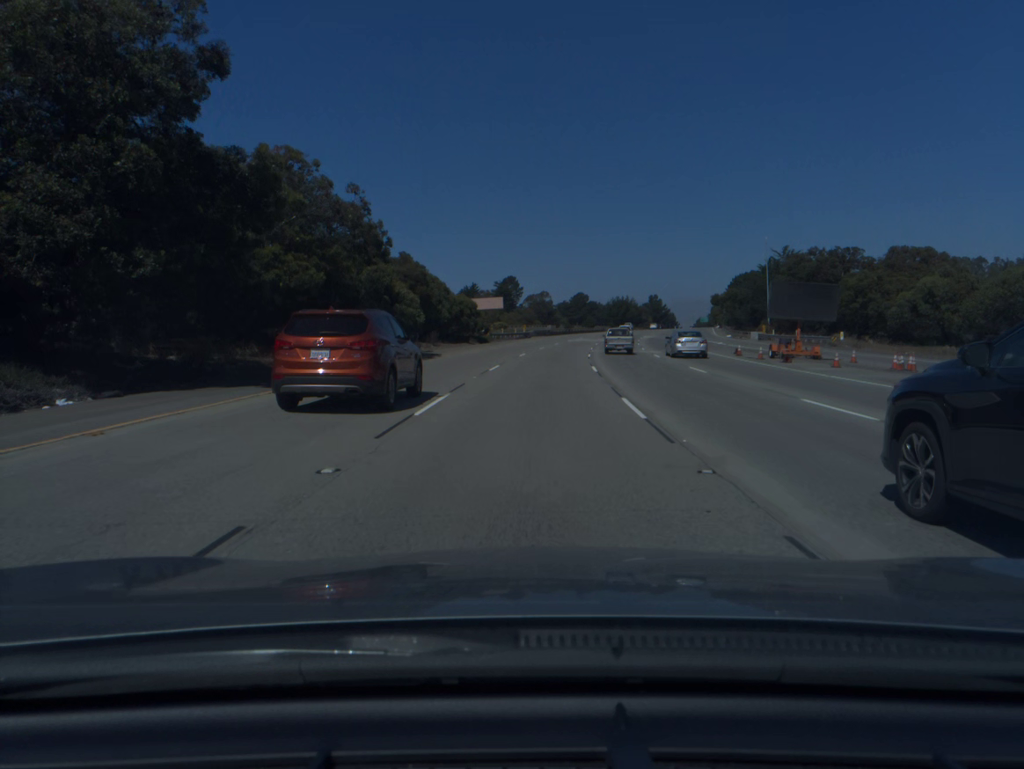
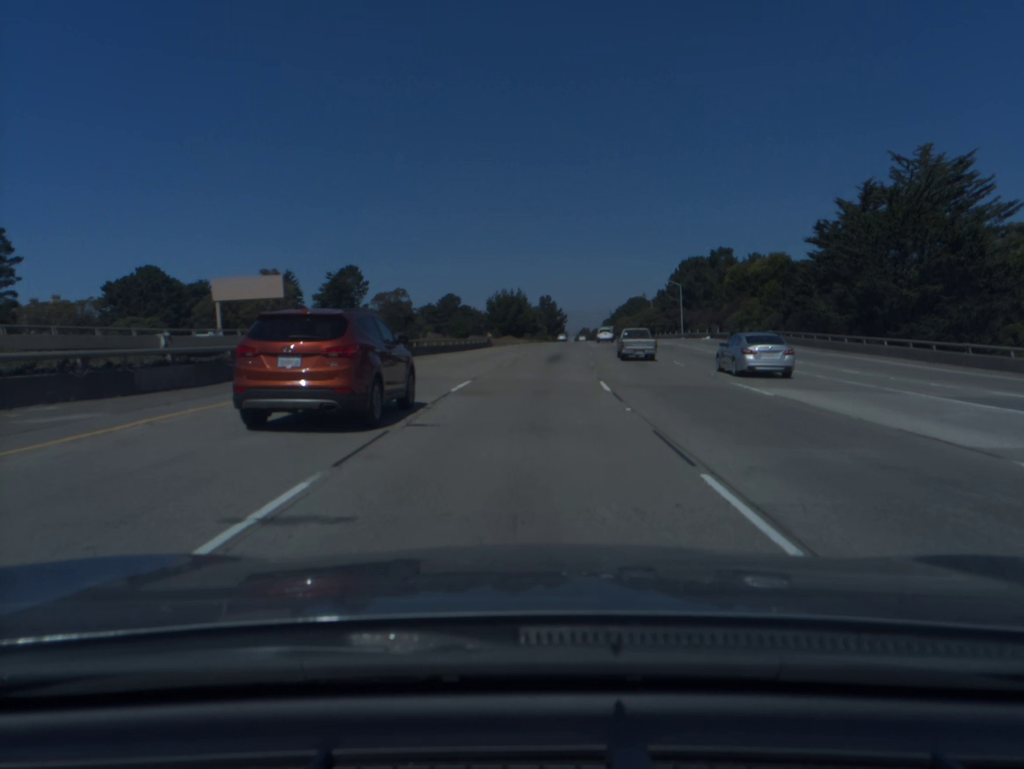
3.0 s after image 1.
(+7.6, +95.9) m; +9°
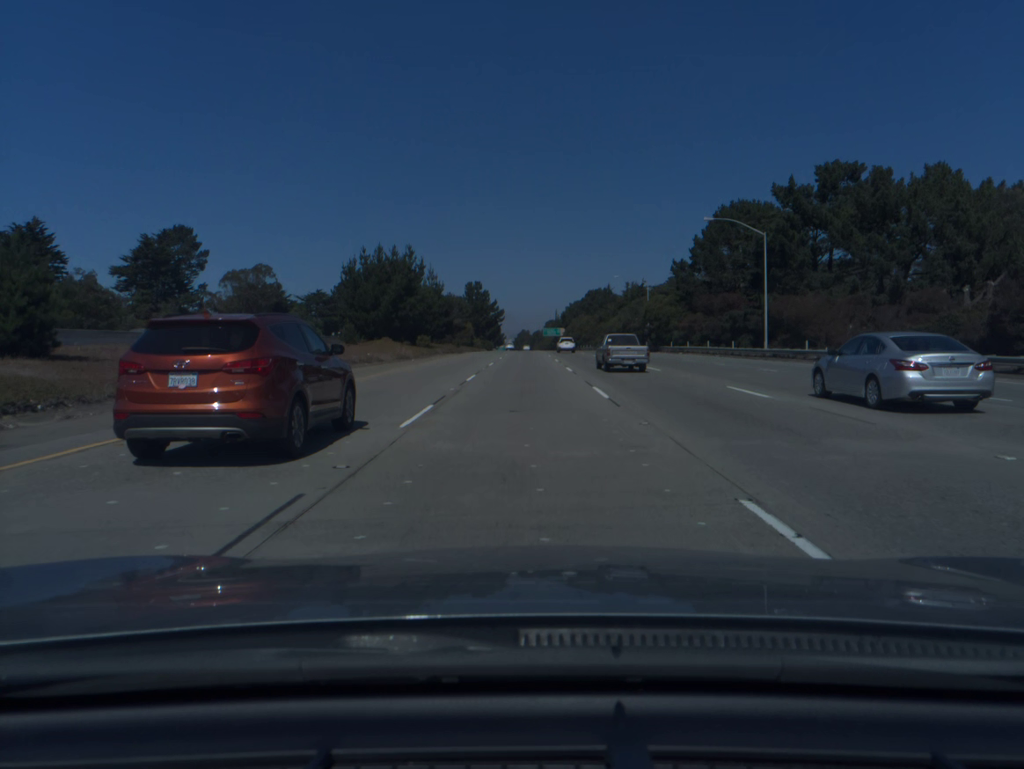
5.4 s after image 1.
(+3.9, +77.1) m; +5°
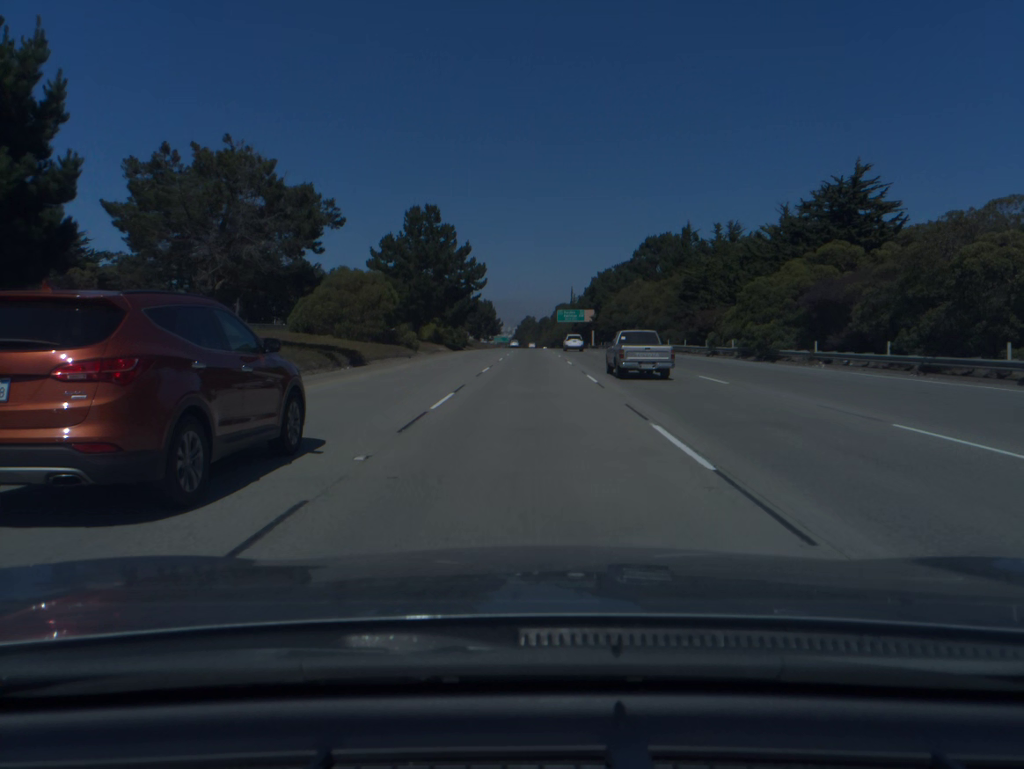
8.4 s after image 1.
(-0.5, +97.2) m; 0°
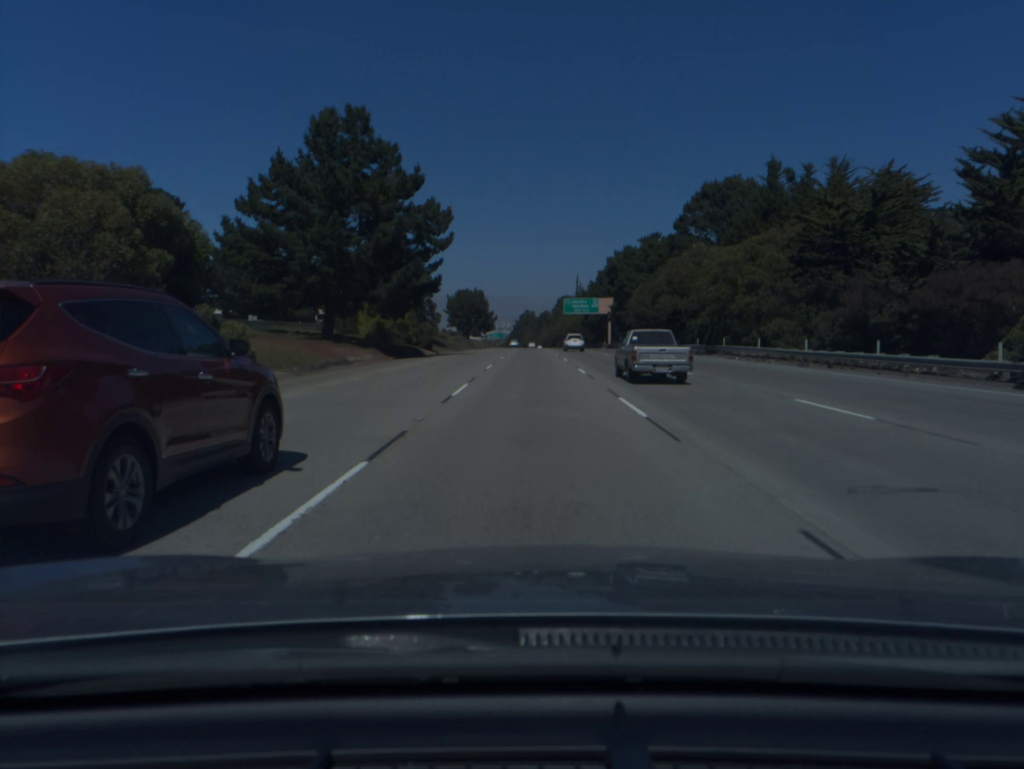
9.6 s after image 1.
(0.0, +39.0) m; 0°
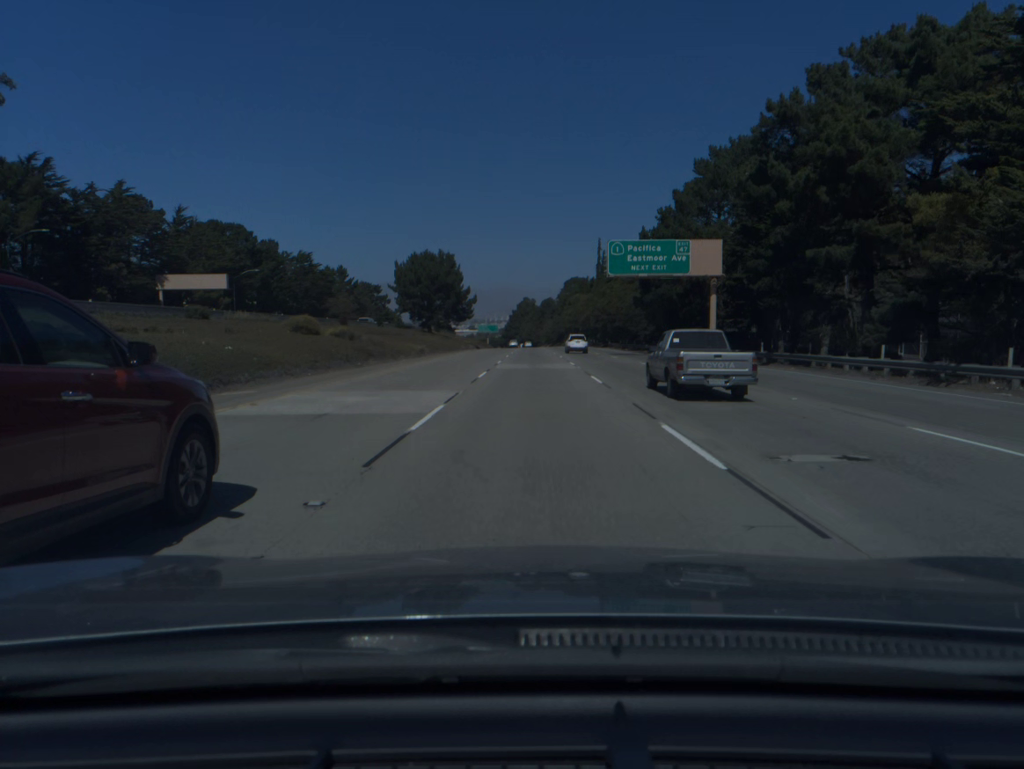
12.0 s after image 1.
(-0.1, +77.9) m; 0°
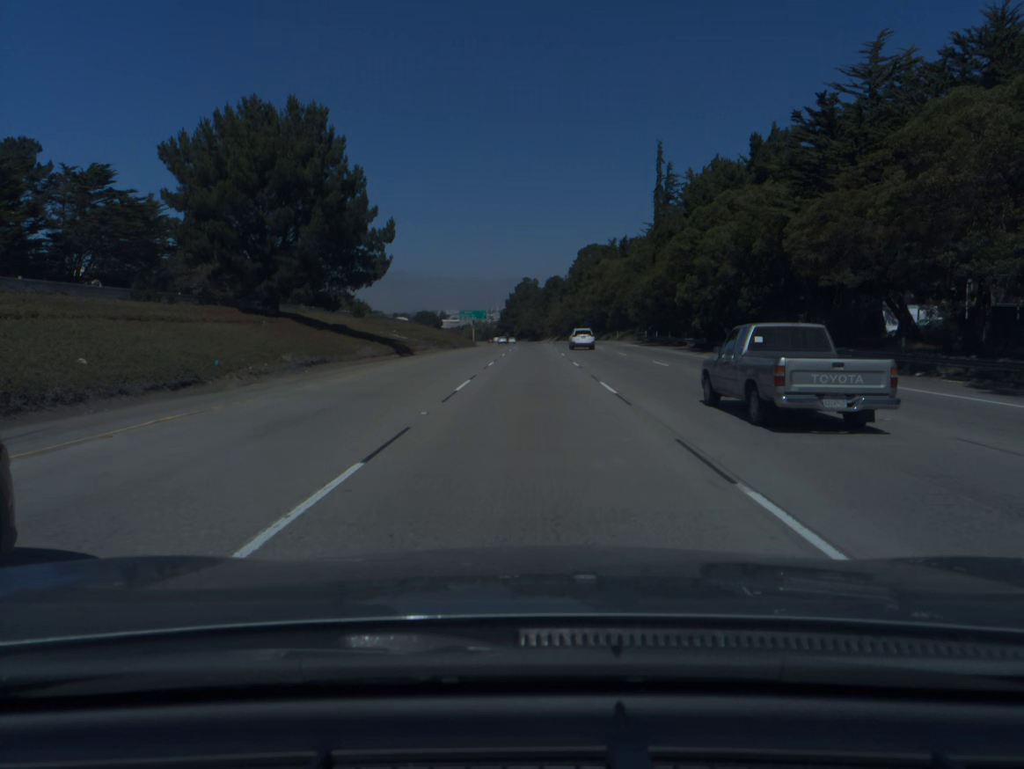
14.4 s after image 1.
(+0.1, +78.1) m; 0°
